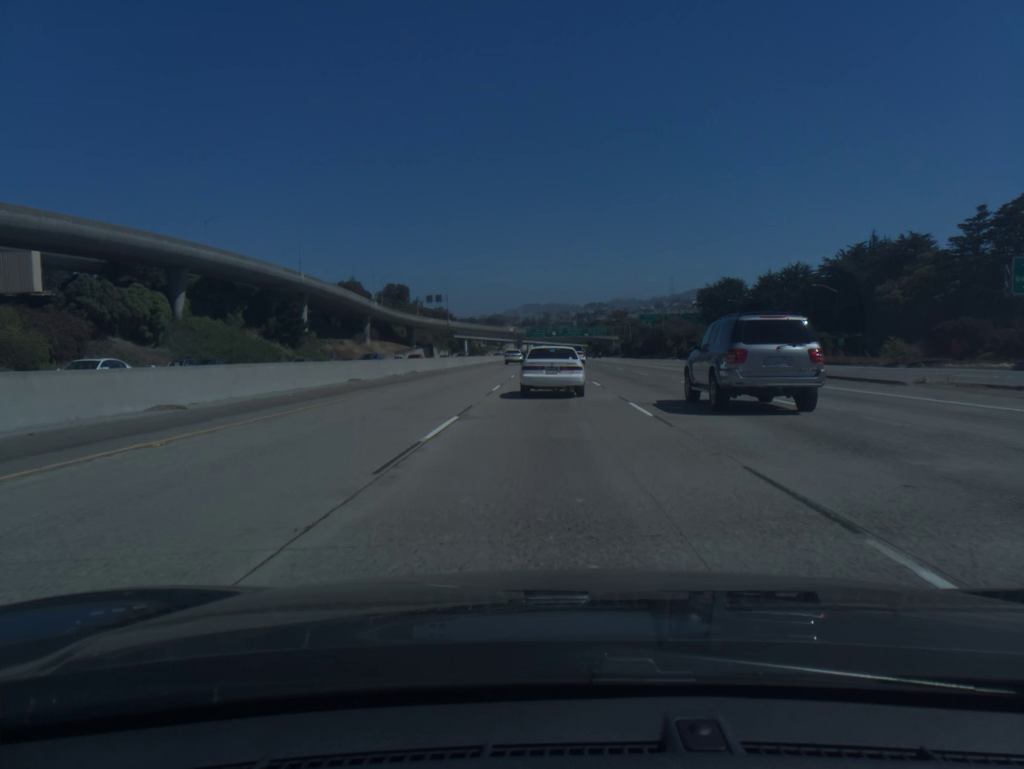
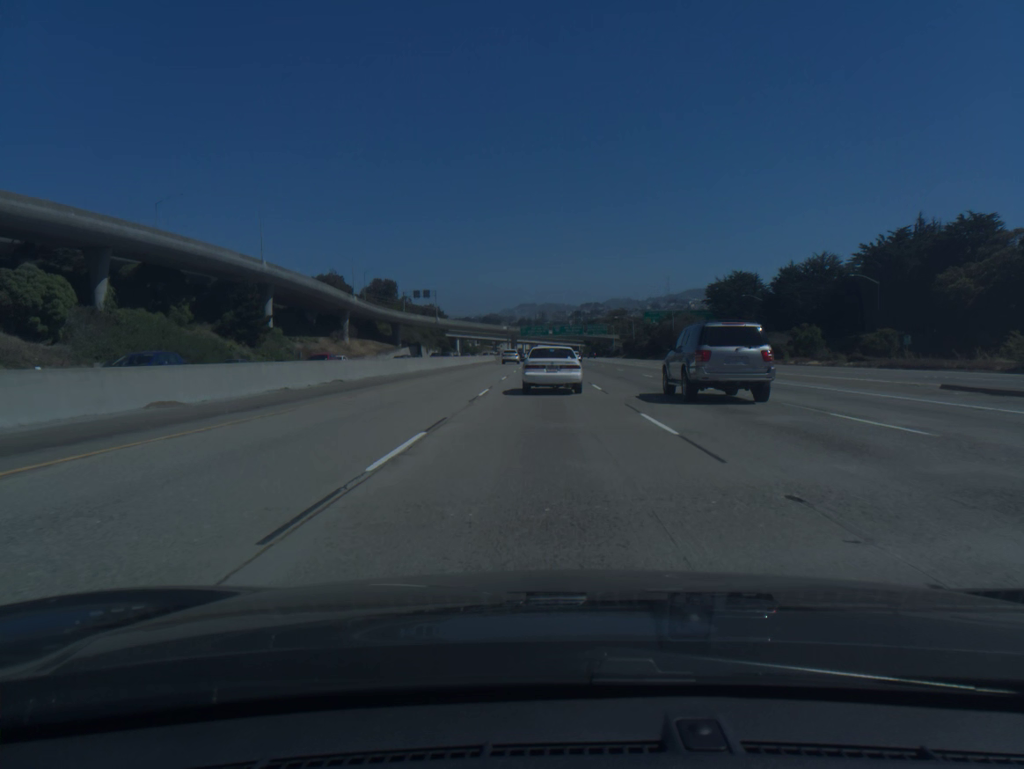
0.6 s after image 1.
(0.0, +17.8) m; 0°
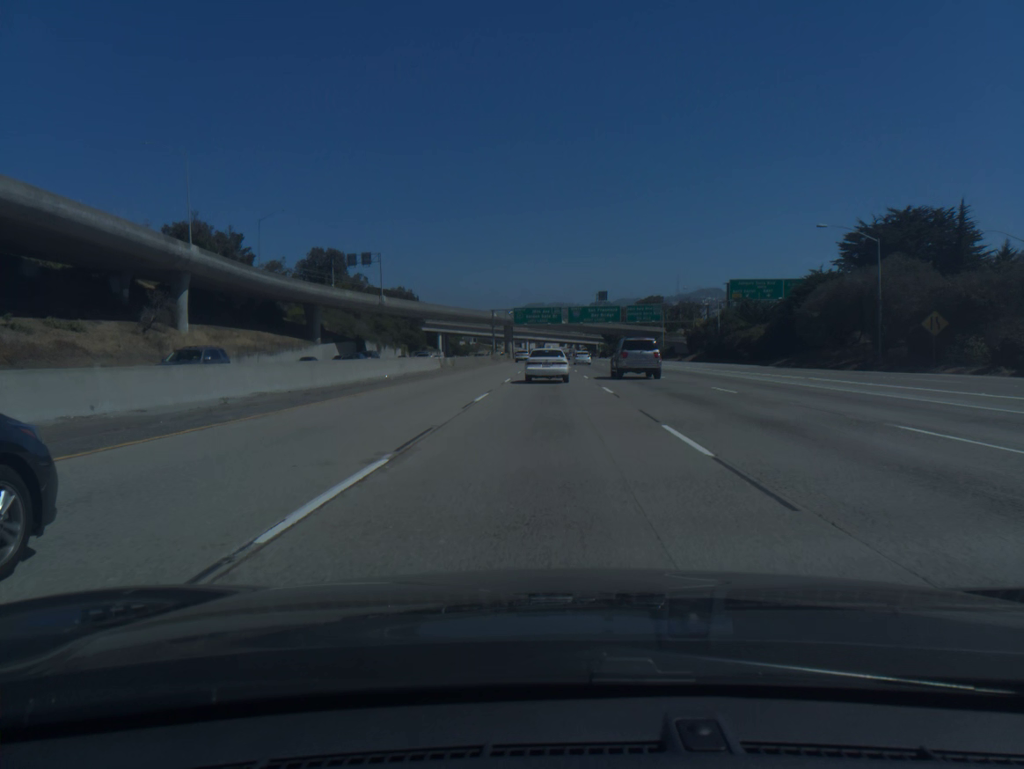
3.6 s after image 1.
(-0.3, +87.8) m; -1°
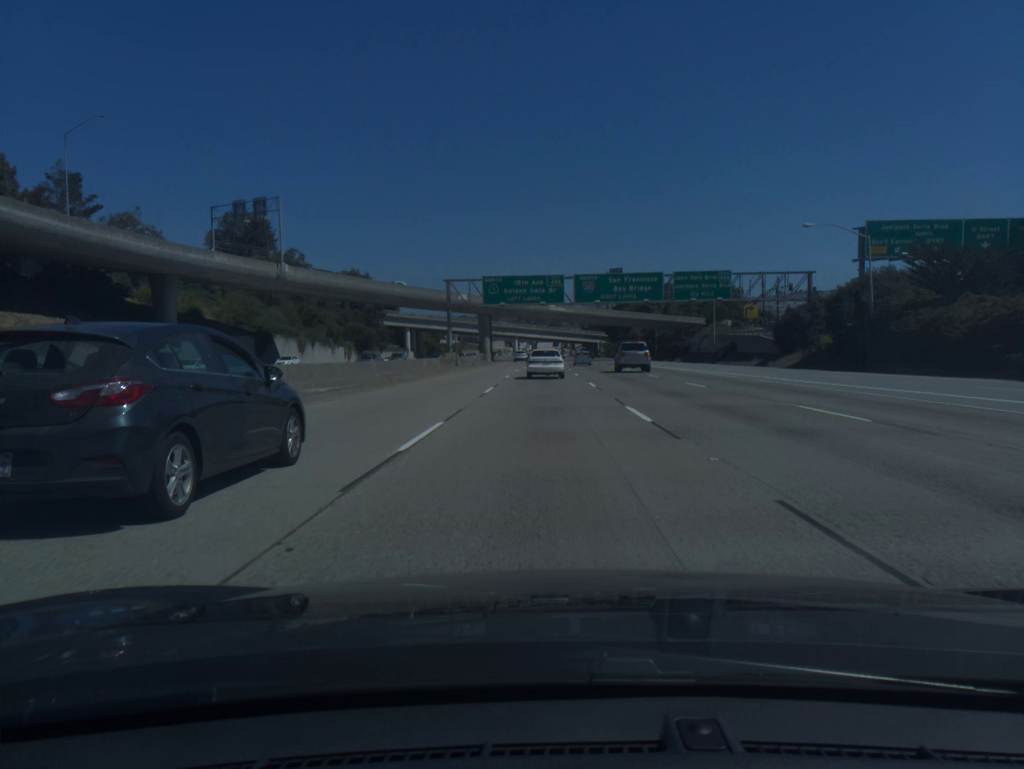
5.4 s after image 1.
(+0.2, +52.4) m; +1°
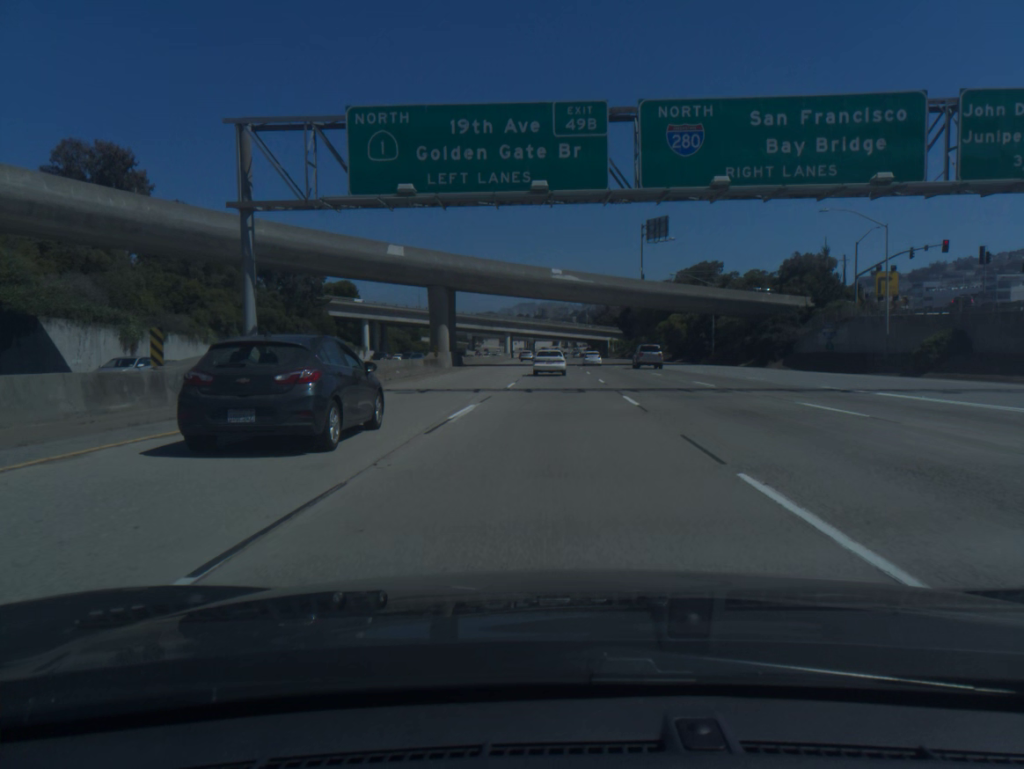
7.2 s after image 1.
(-0.1, +52.5) m; 0°
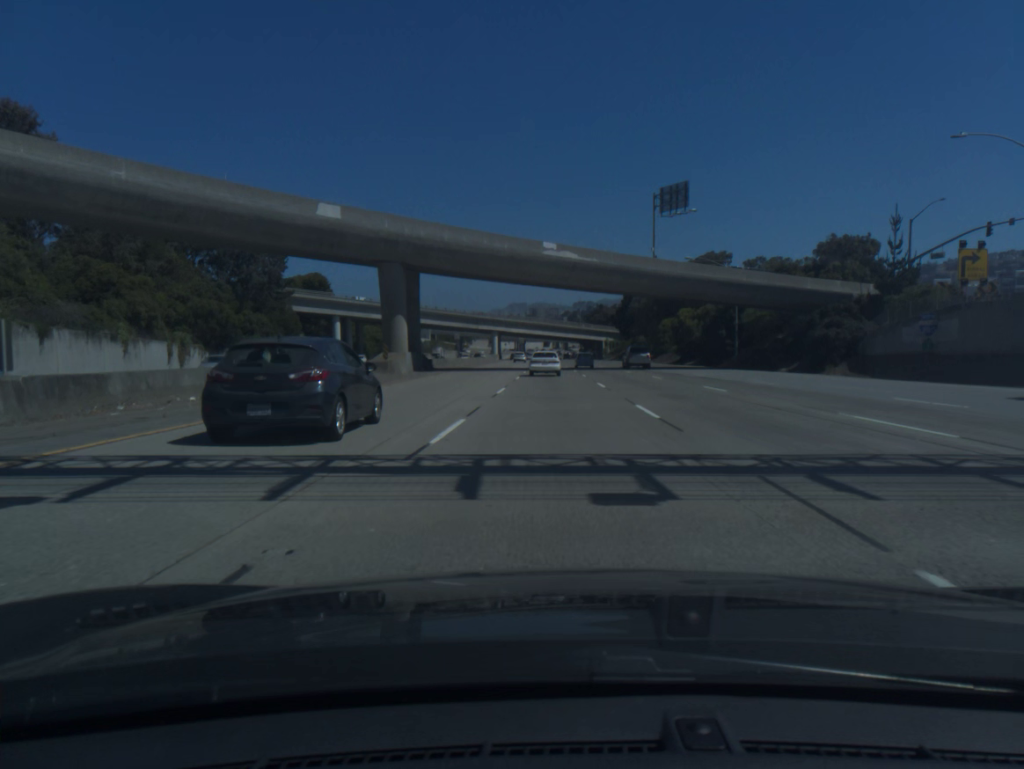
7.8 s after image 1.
(+0.1, +17.6) m; +1°
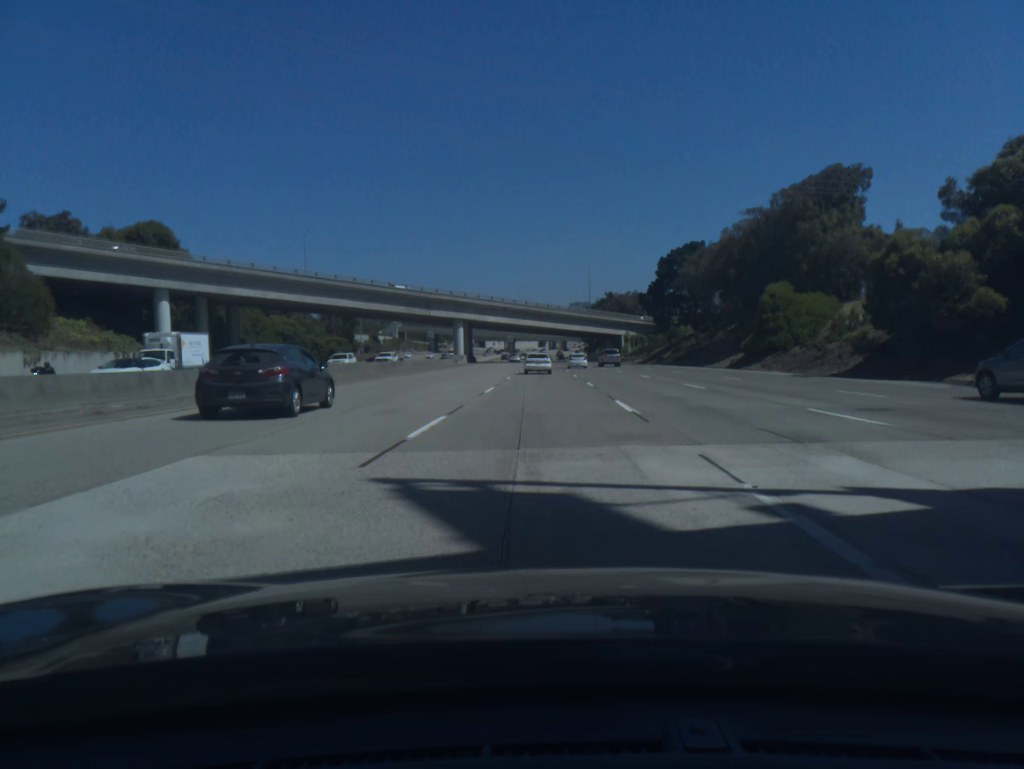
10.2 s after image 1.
(+0.6, +70.8) m; 0°
